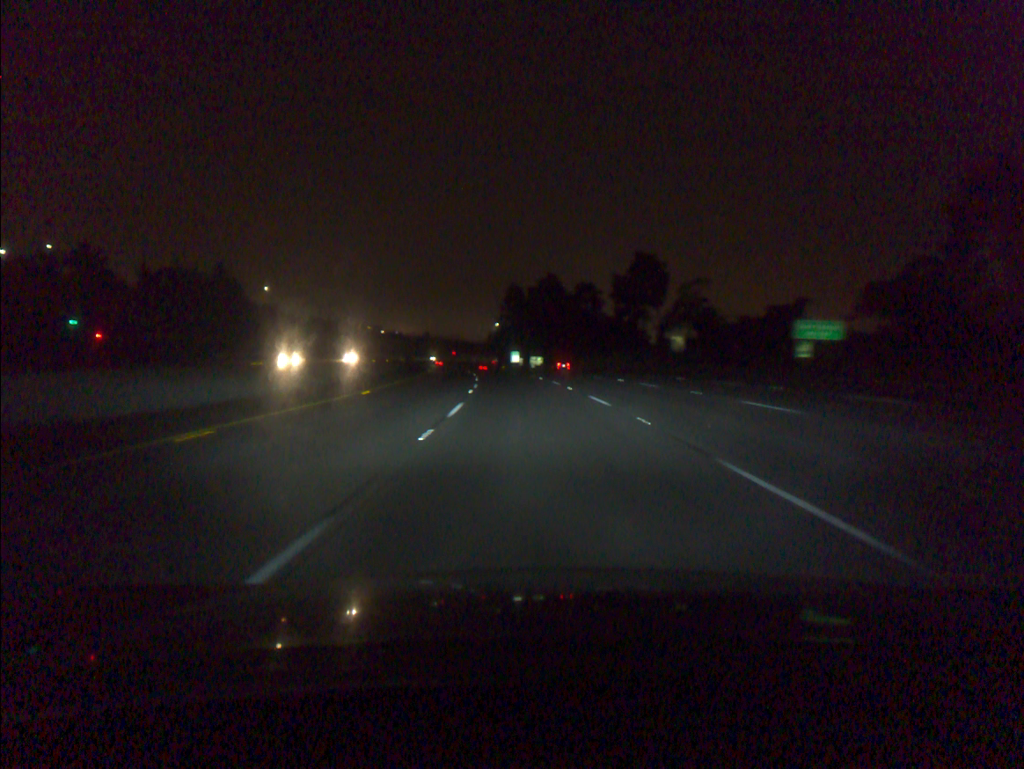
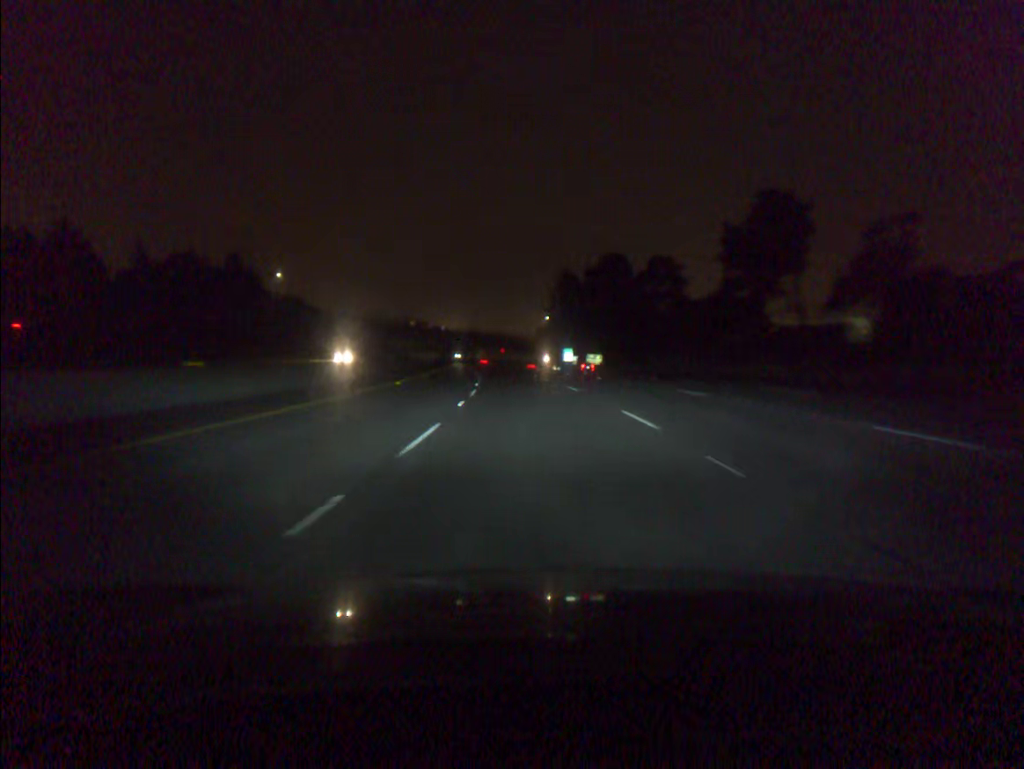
(-1.2, +35.7) m; -4°
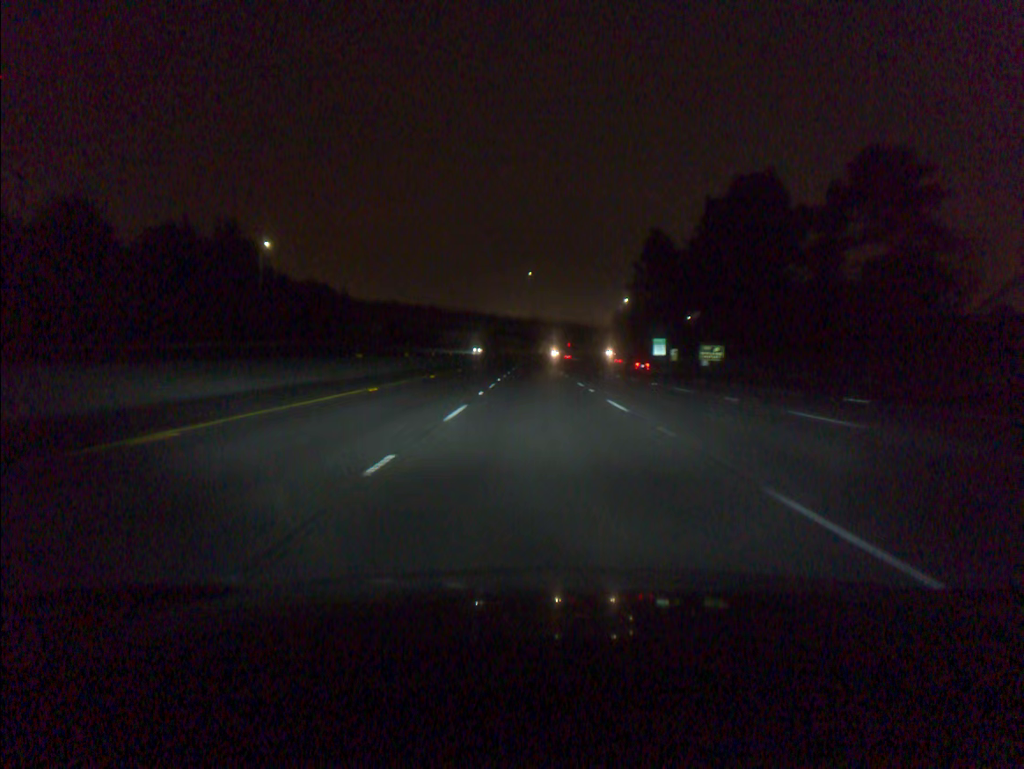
(-2.4, +53.8) m; -5°
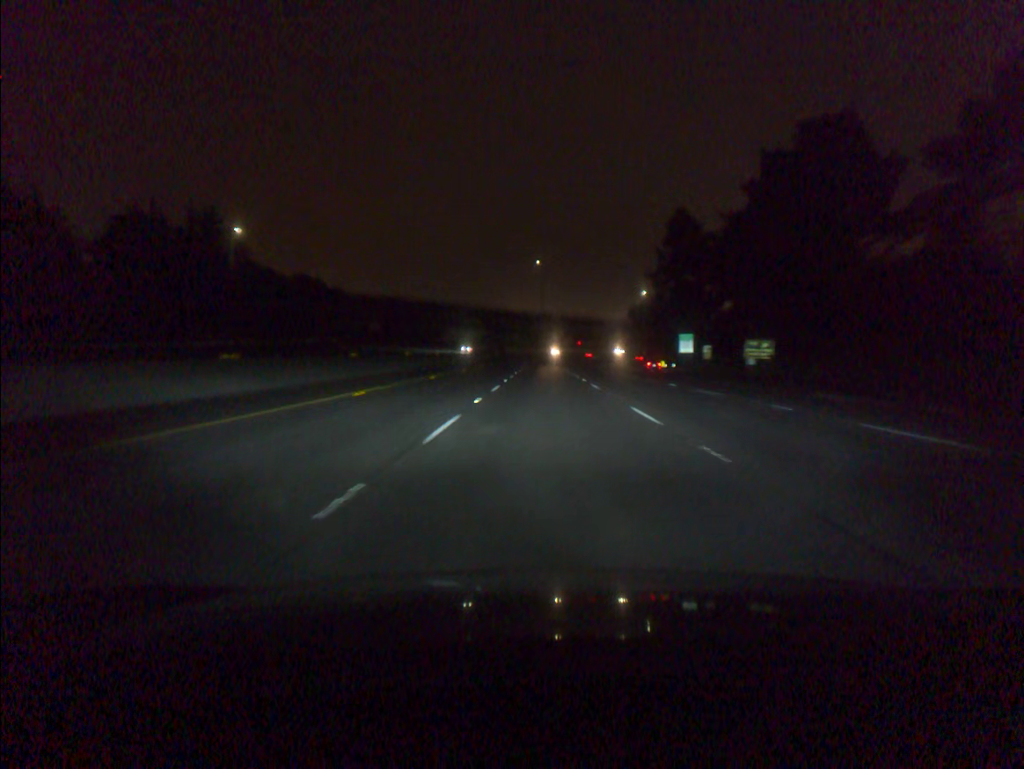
(-0.1, +18.0) m; -1°
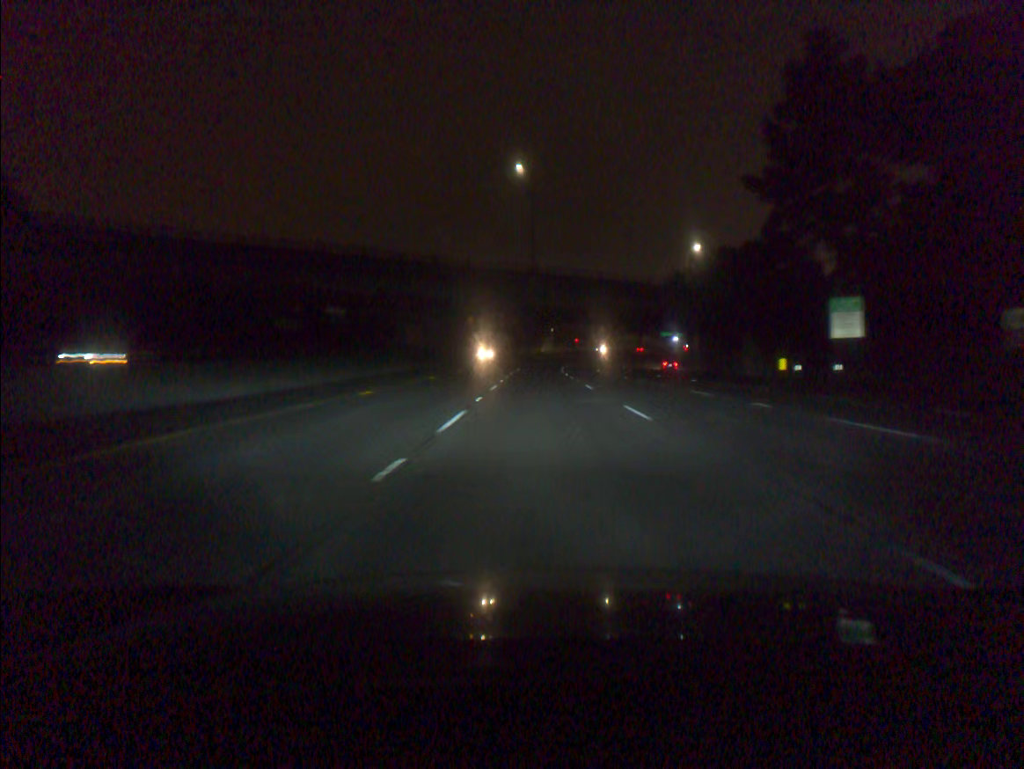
(+0.2, +71.8) m; +1°
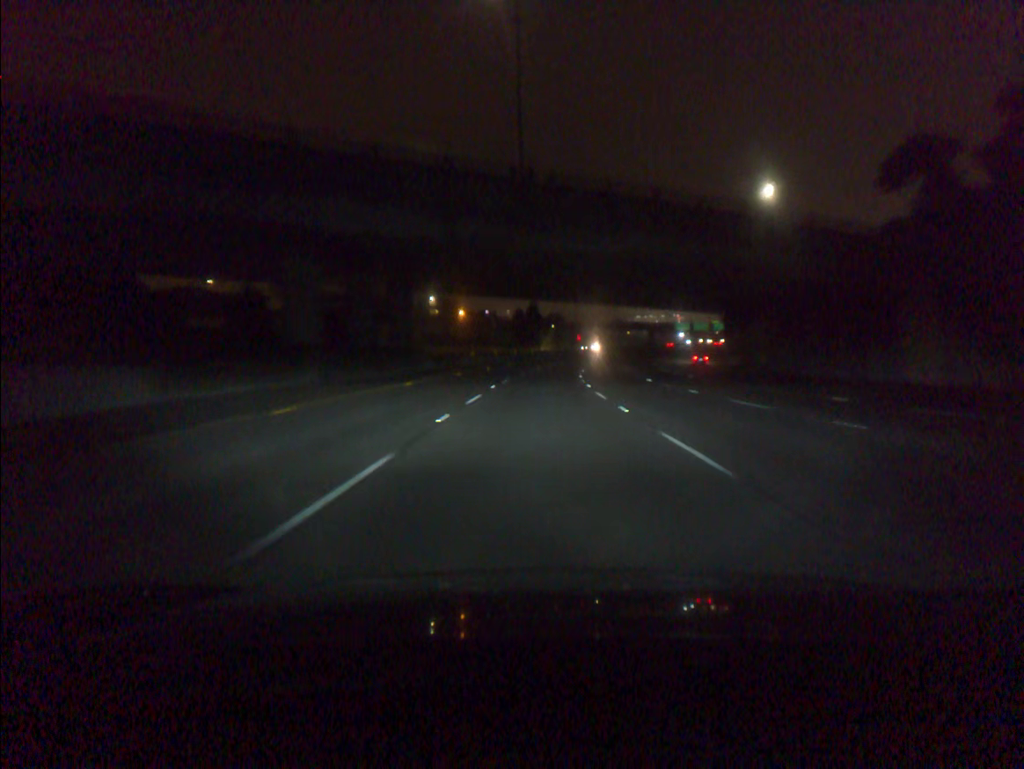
(0.0, +36.1) m; 0°
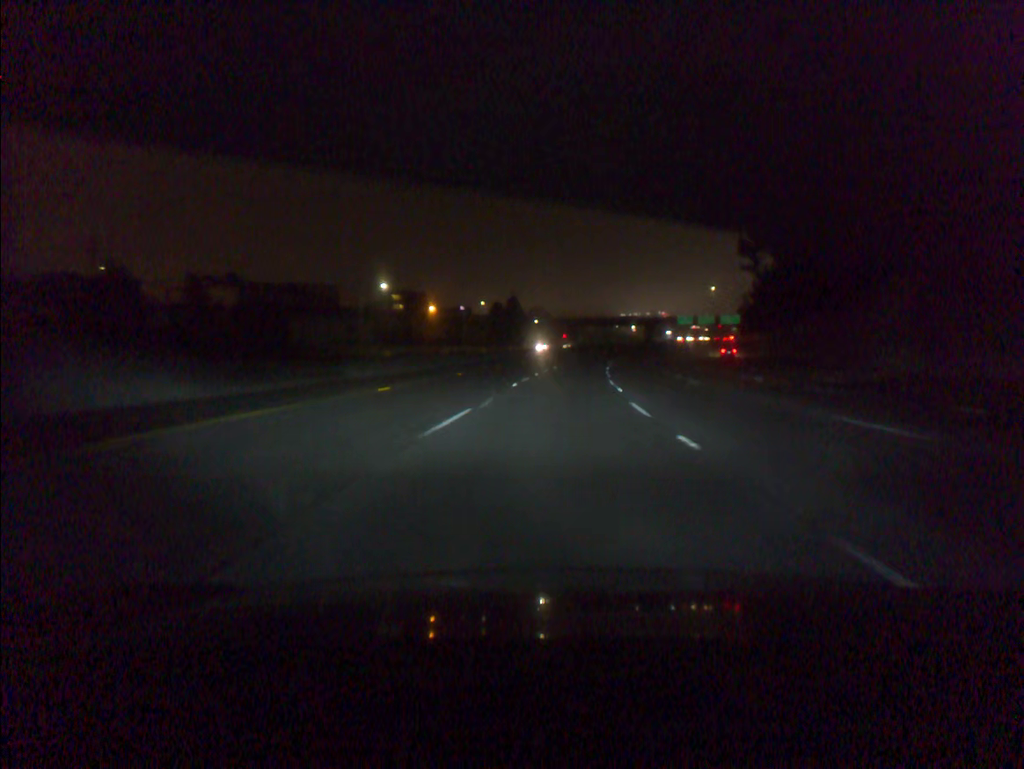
(+0.3, +36.5) m; +1°
